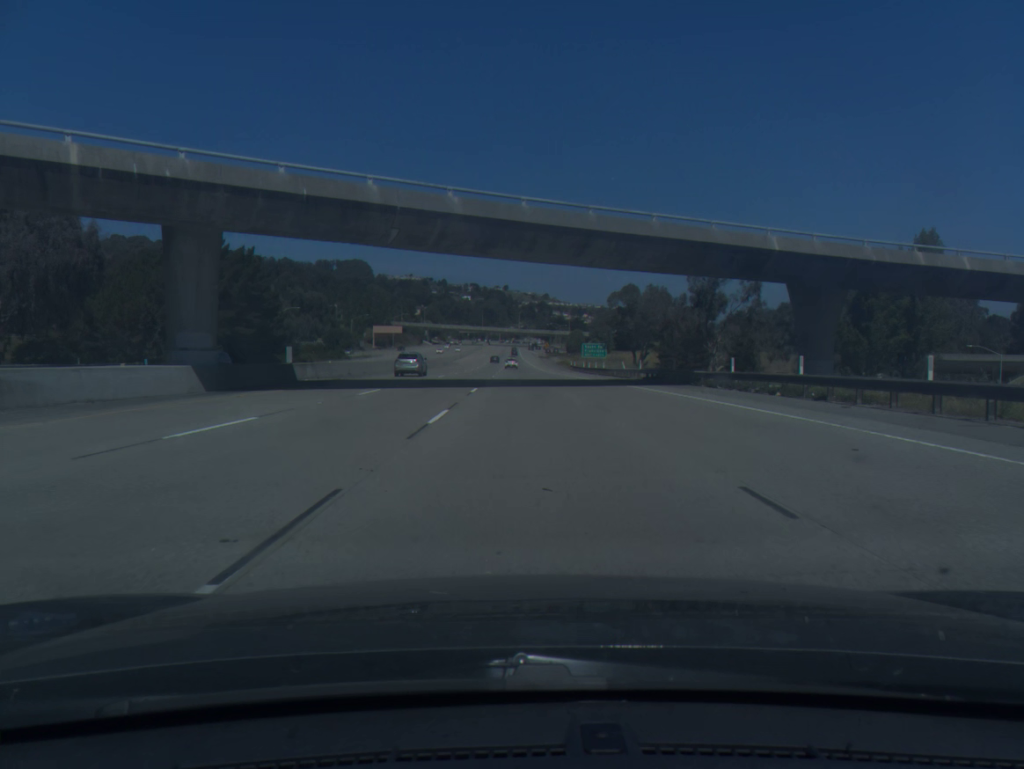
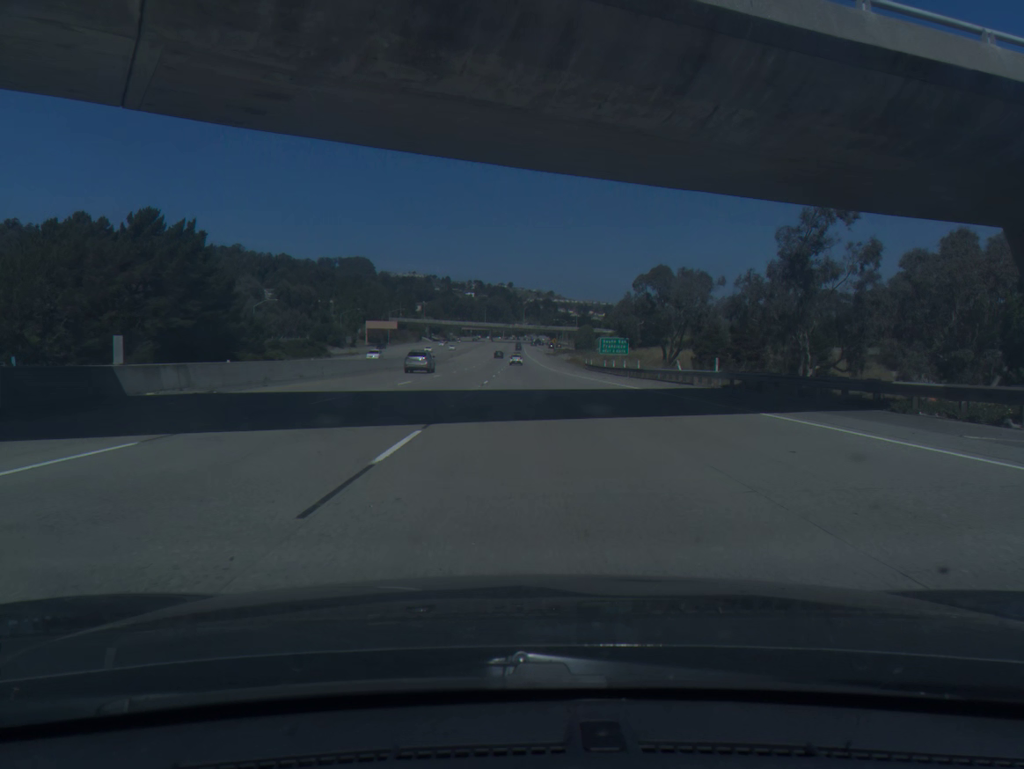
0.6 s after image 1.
(0.0, +20.1) m; 0°
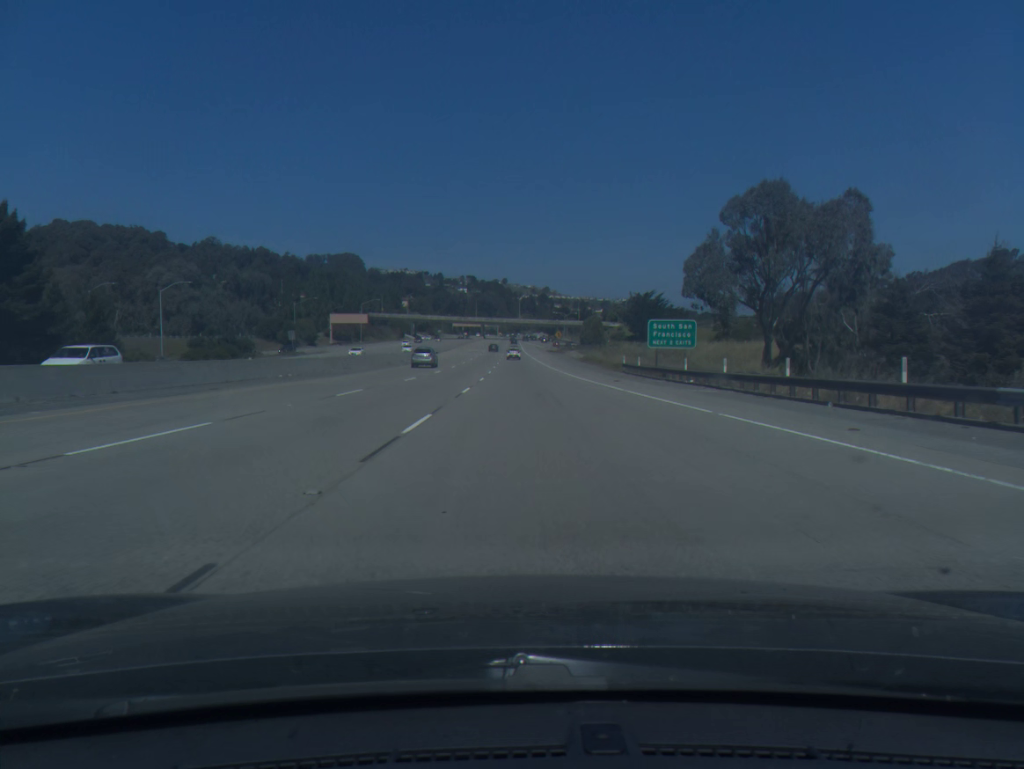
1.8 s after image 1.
(+0.1, +40.2) m; 0°
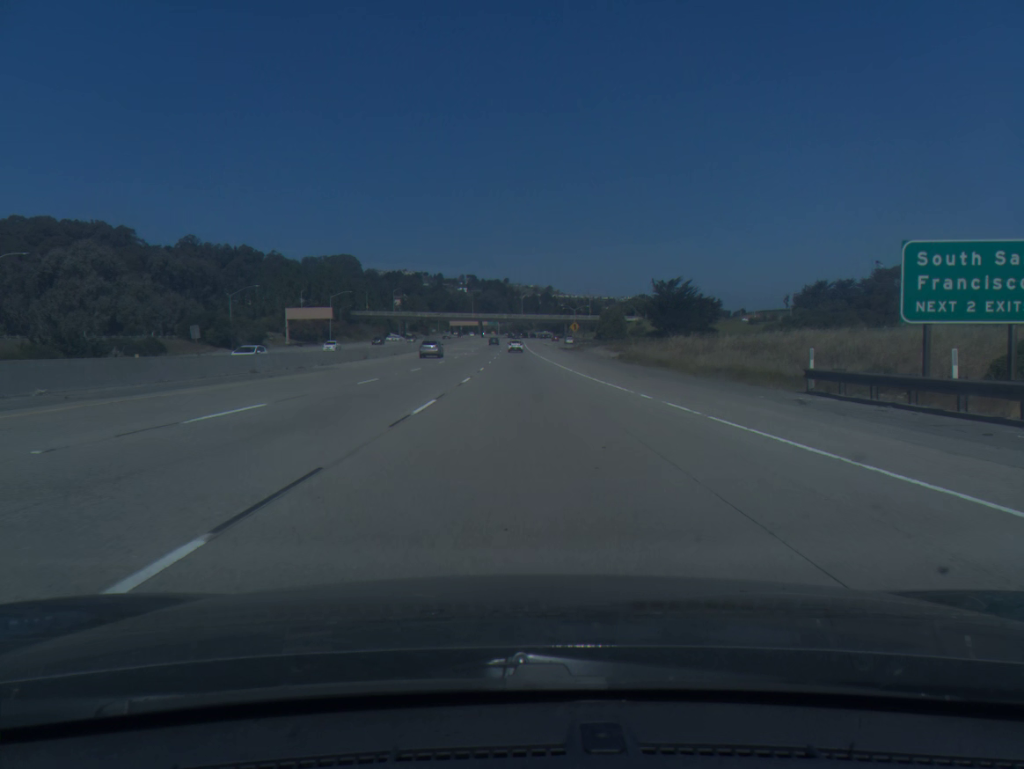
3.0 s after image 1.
(0.0, +40.2) m; 0°
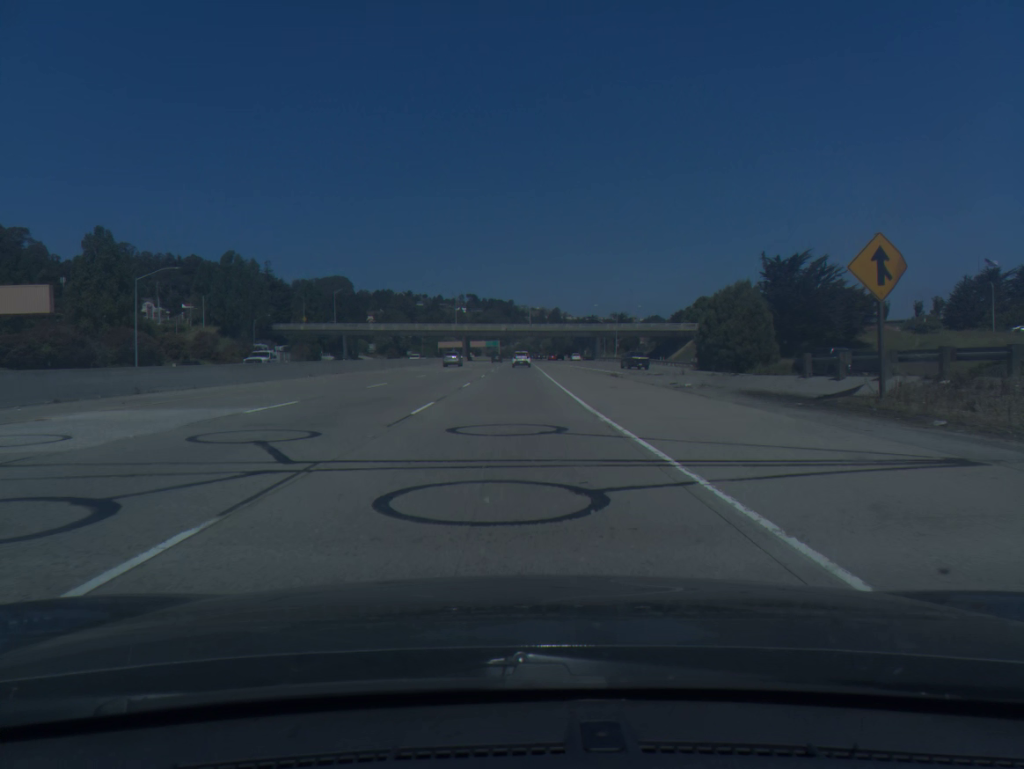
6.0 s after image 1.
(-0.3, +99.0) m; 0°
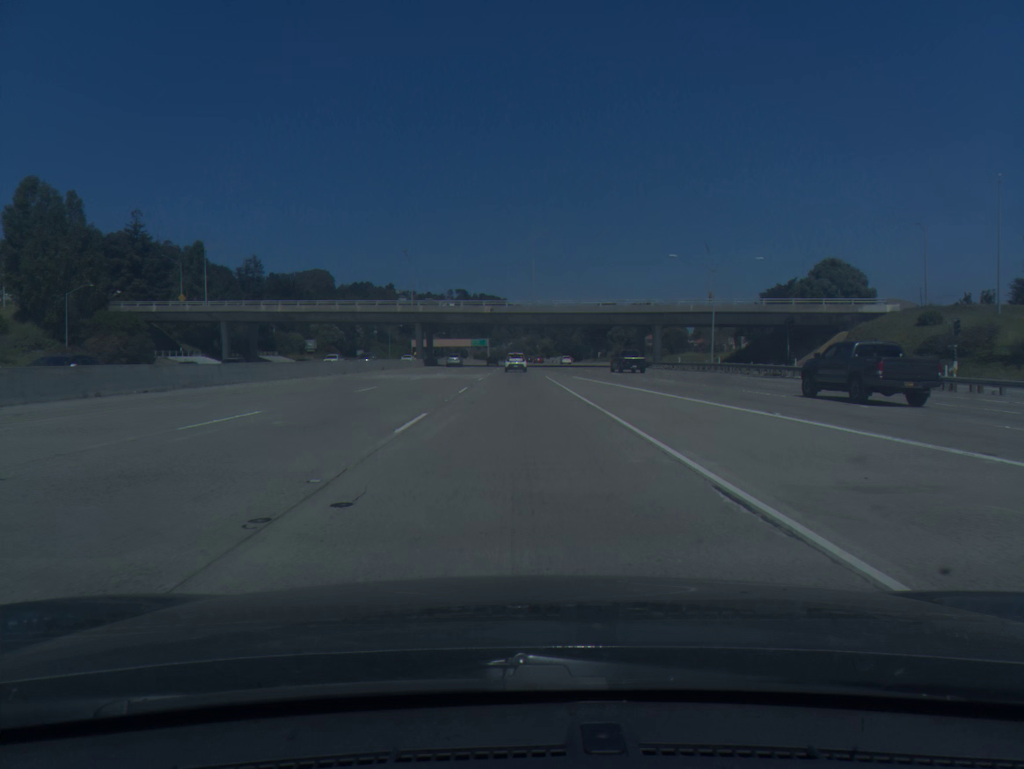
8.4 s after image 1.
(-0.4, +76.5) m; 0°
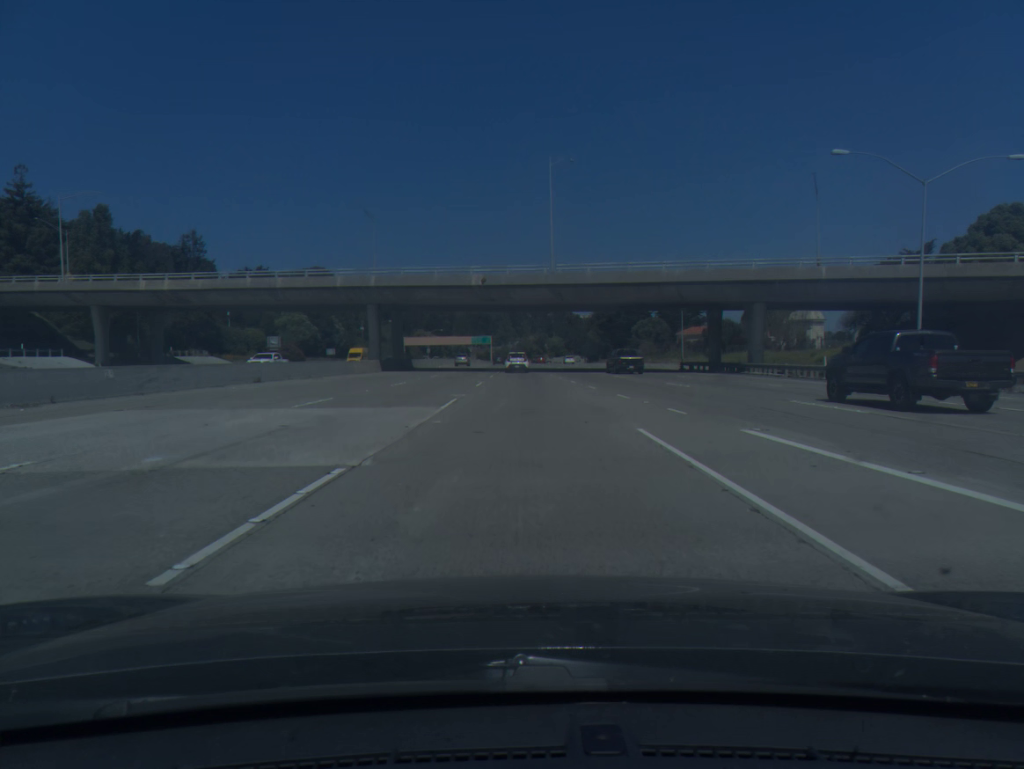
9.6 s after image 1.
(-0.1, +37.0) m; 0°
